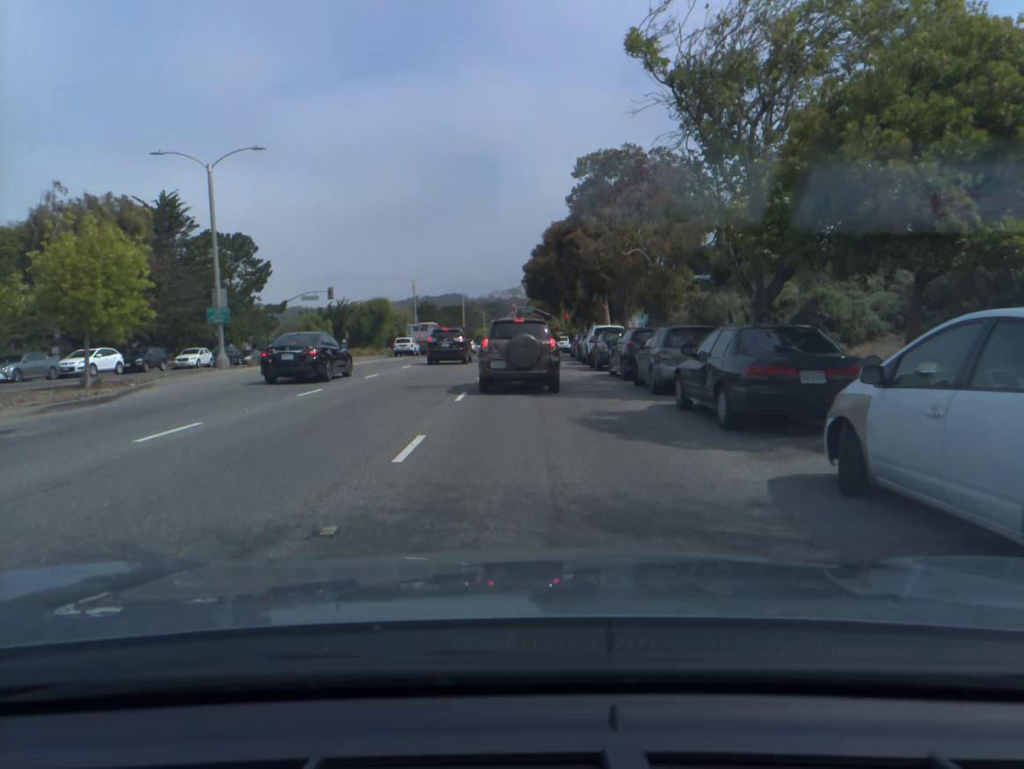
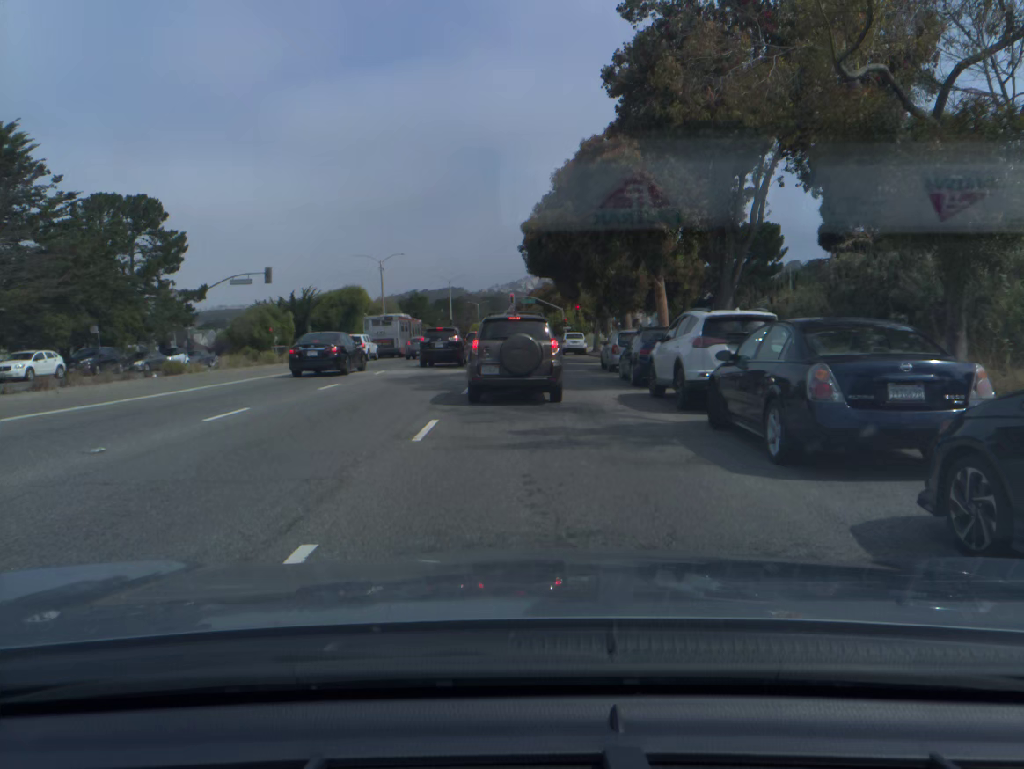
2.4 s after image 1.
(0.0, +20.0) m; 0°
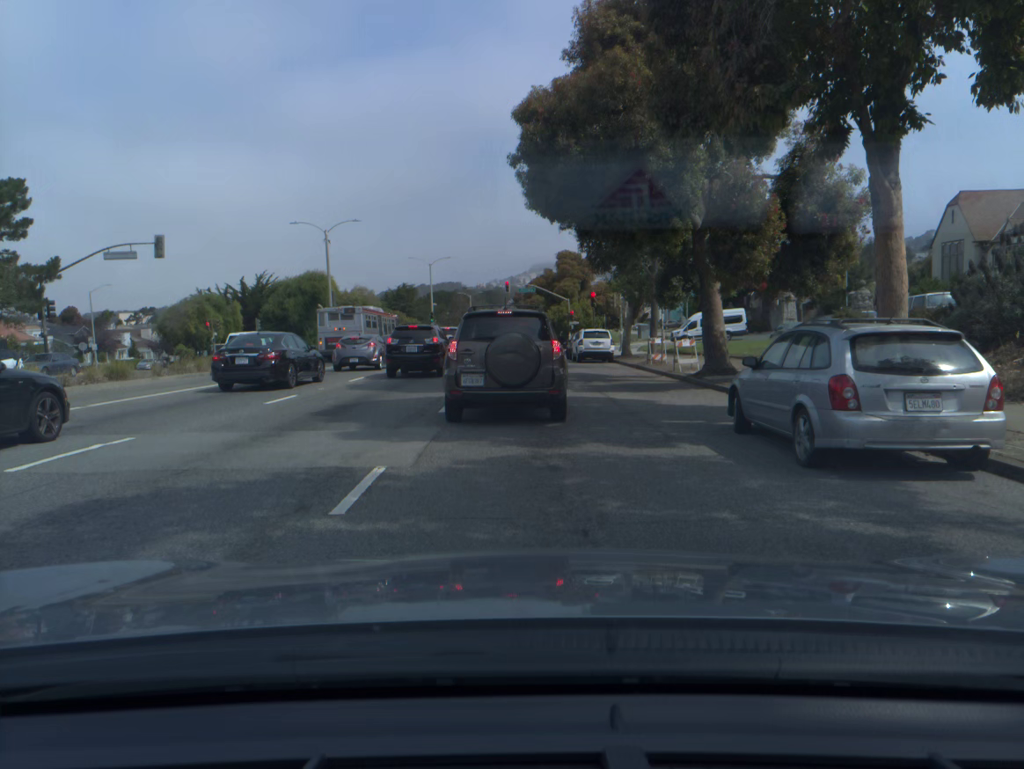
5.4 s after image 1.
(0.0, +18.9) m; 0°
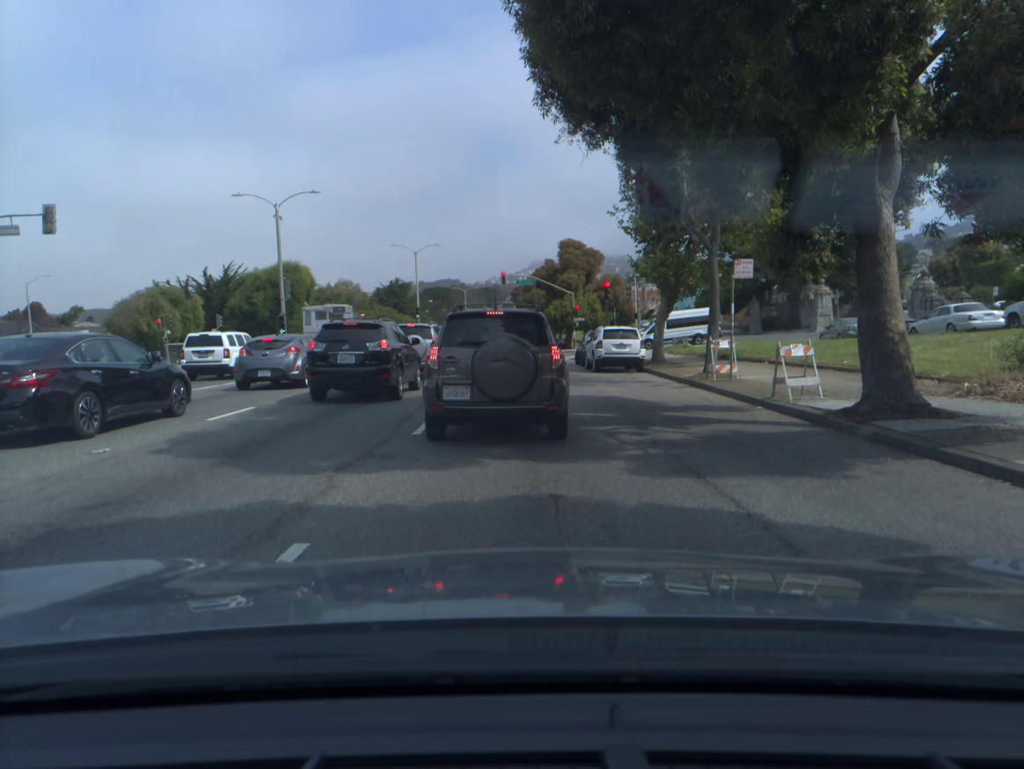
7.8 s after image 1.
(0.0, +10.3) m; +1°
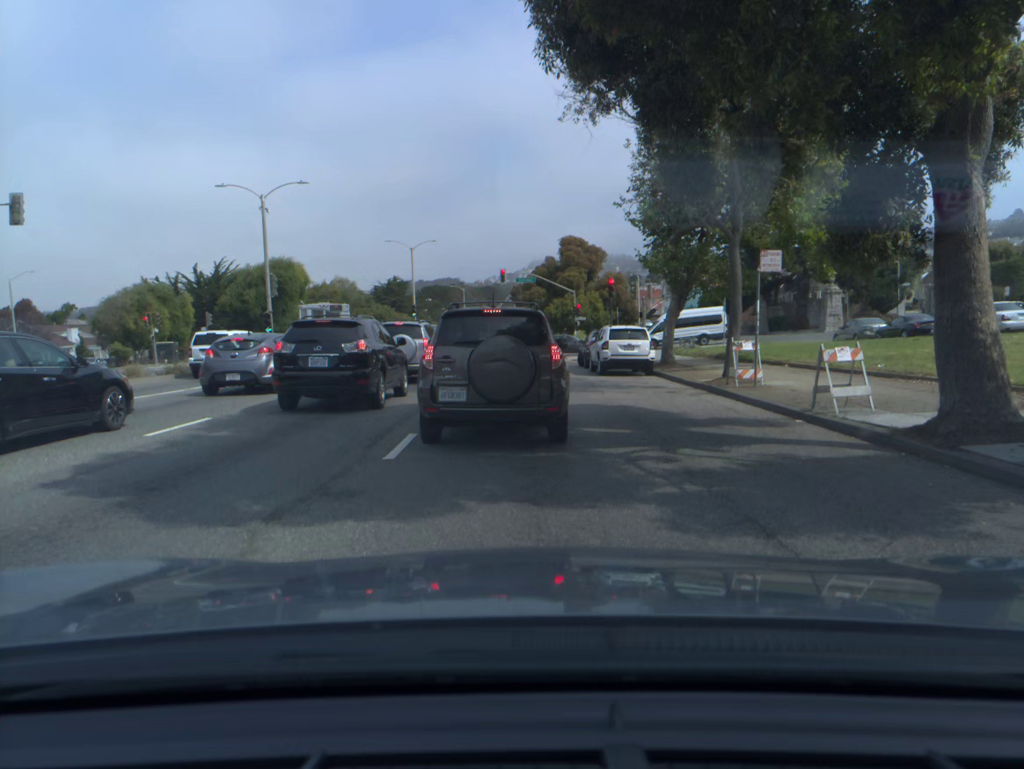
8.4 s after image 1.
(0.0, +2.1) m; -1°
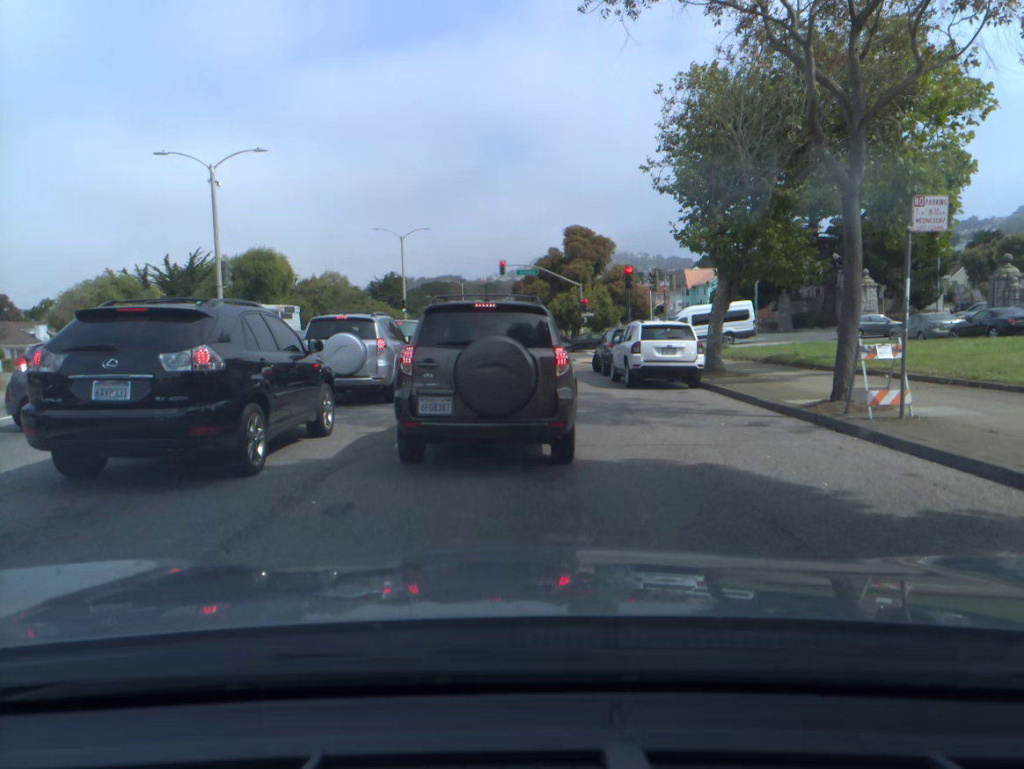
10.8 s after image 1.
(0.0, +6.7) m; 0°
